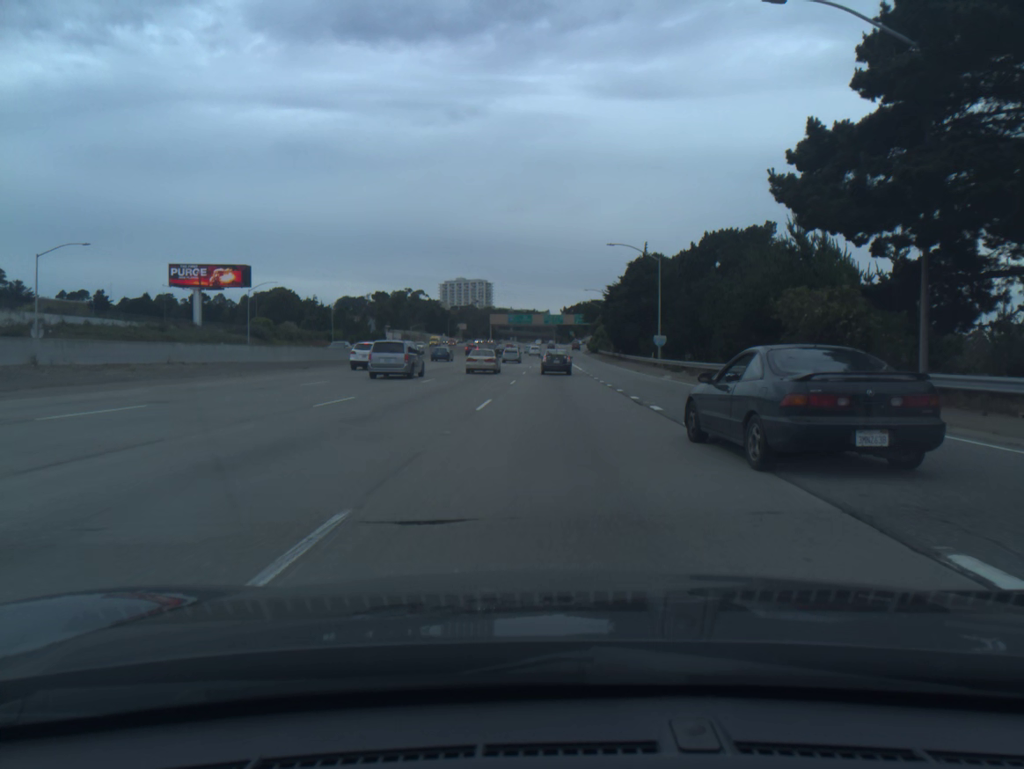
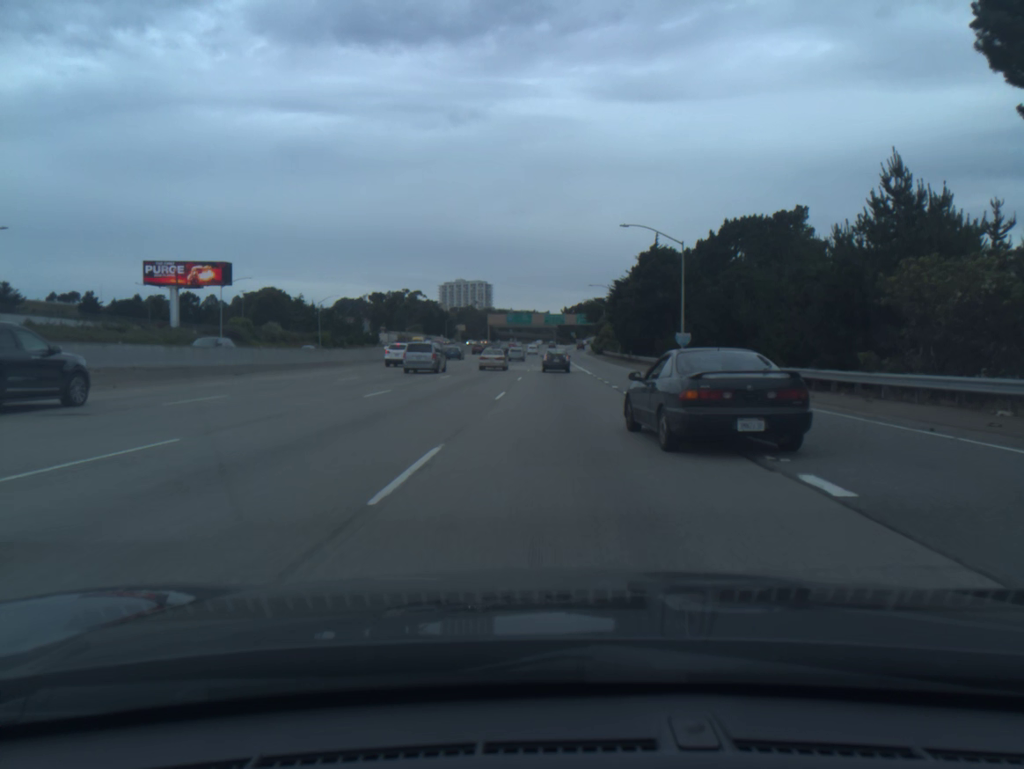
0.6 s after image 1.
(0.0, +10.5) m; 0°
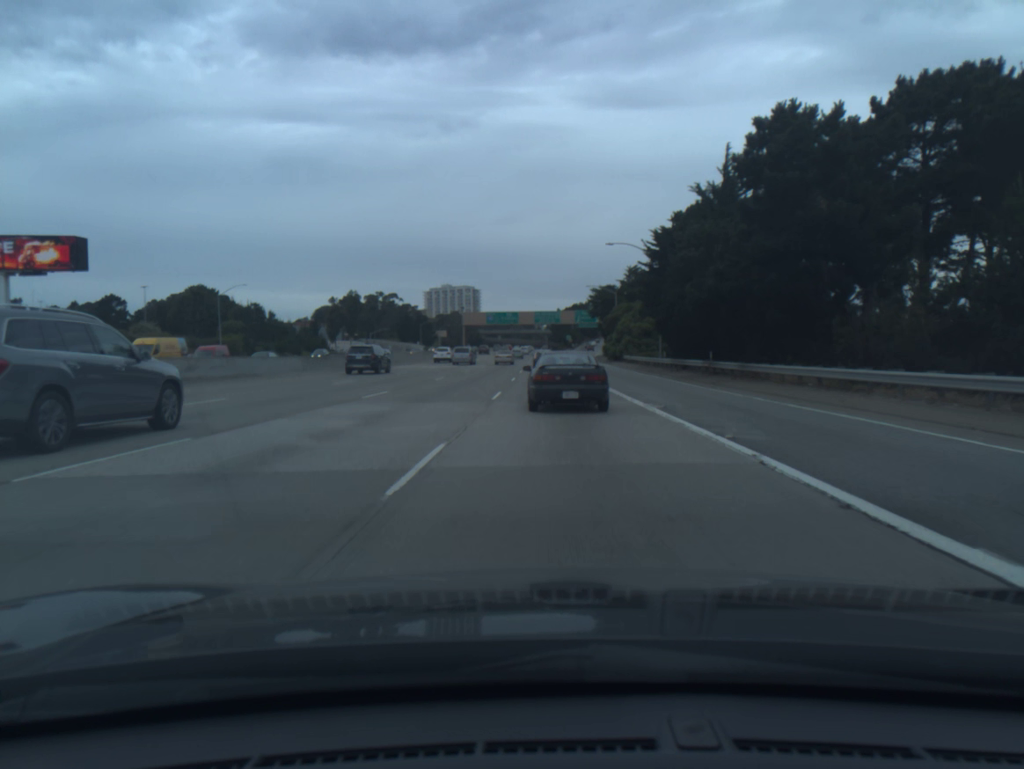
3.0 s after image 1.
(+0.4, +43.4) m; +1°
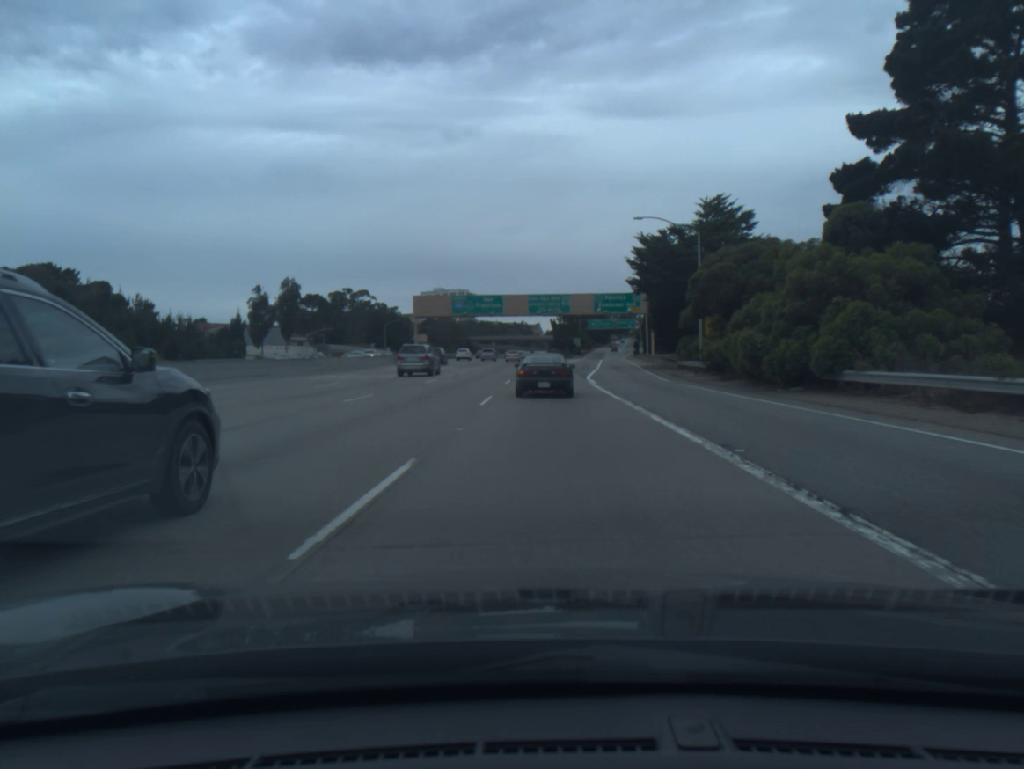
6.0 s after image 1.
(+0.1, +60.1) m; 0°
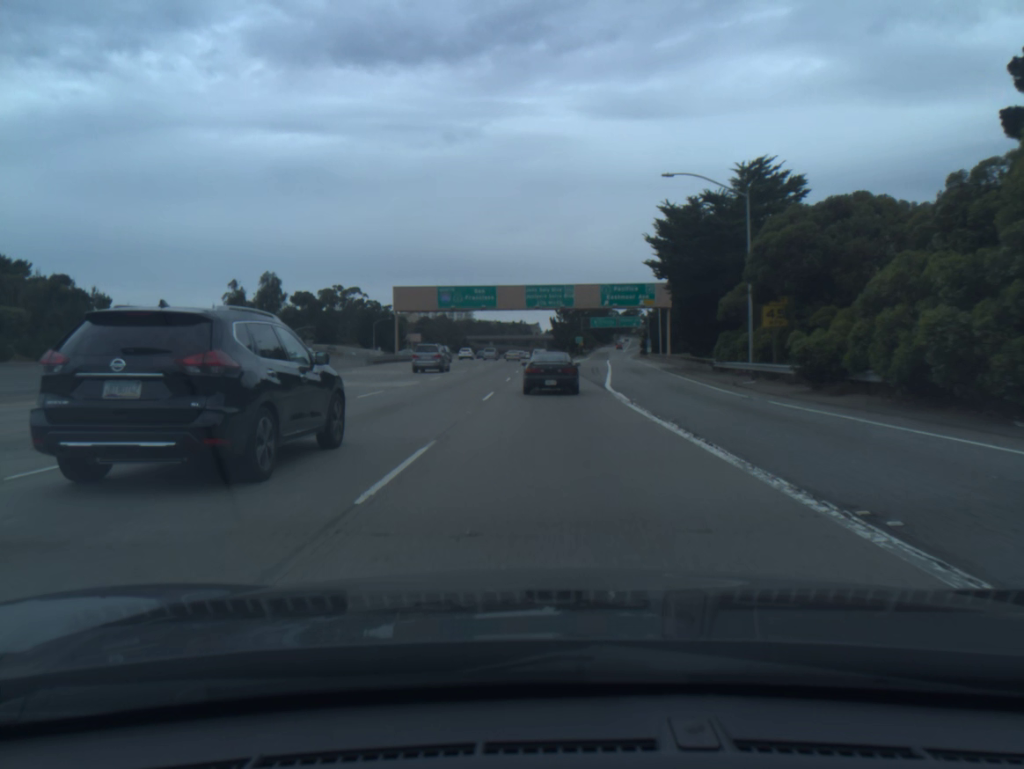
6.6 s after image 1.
(0.0, +12.8) m; 0°
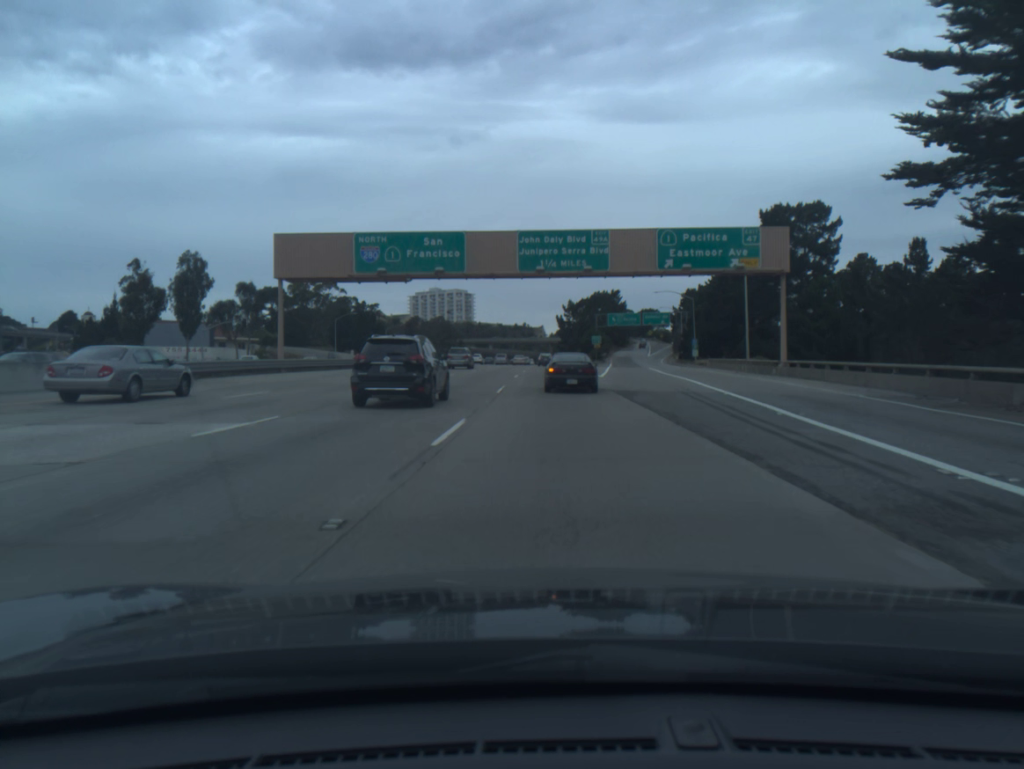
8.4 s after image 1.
(-0.1, +40.0) m; 0°
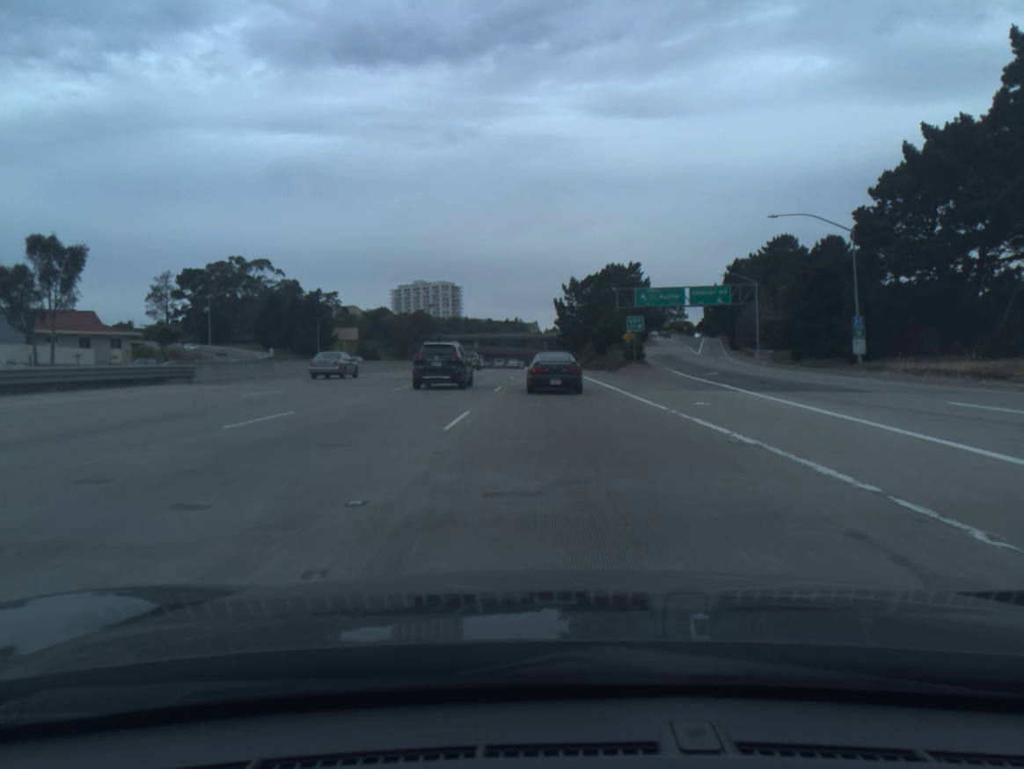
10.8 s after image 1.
(+0.3, +57.0) m; 0°
